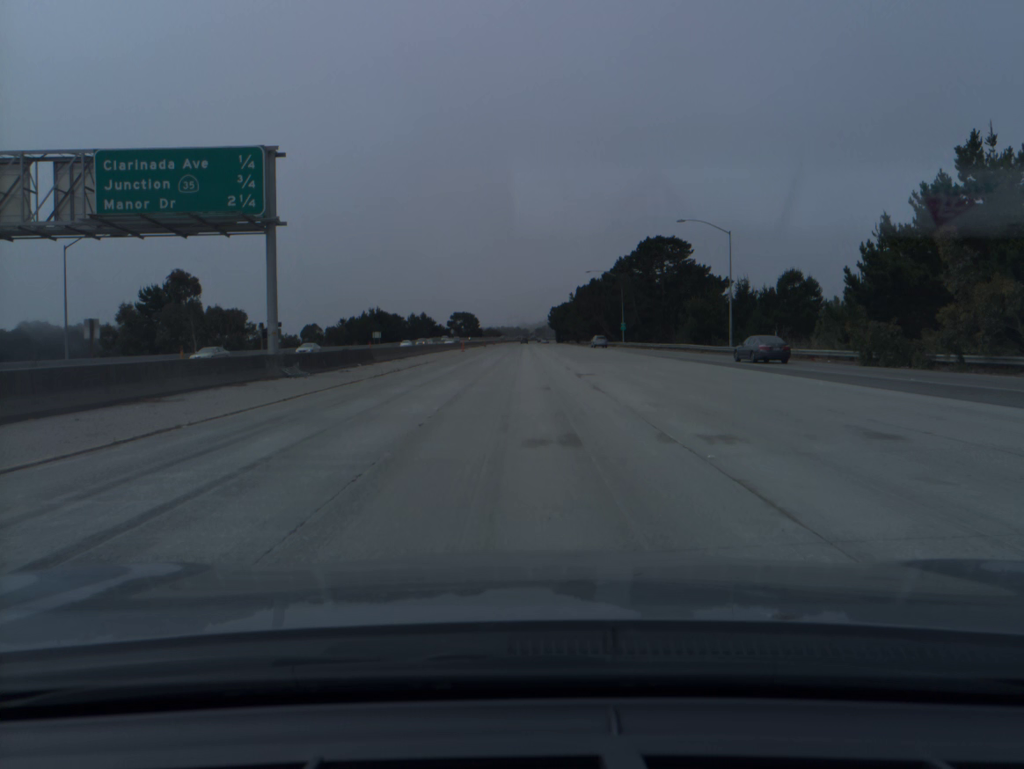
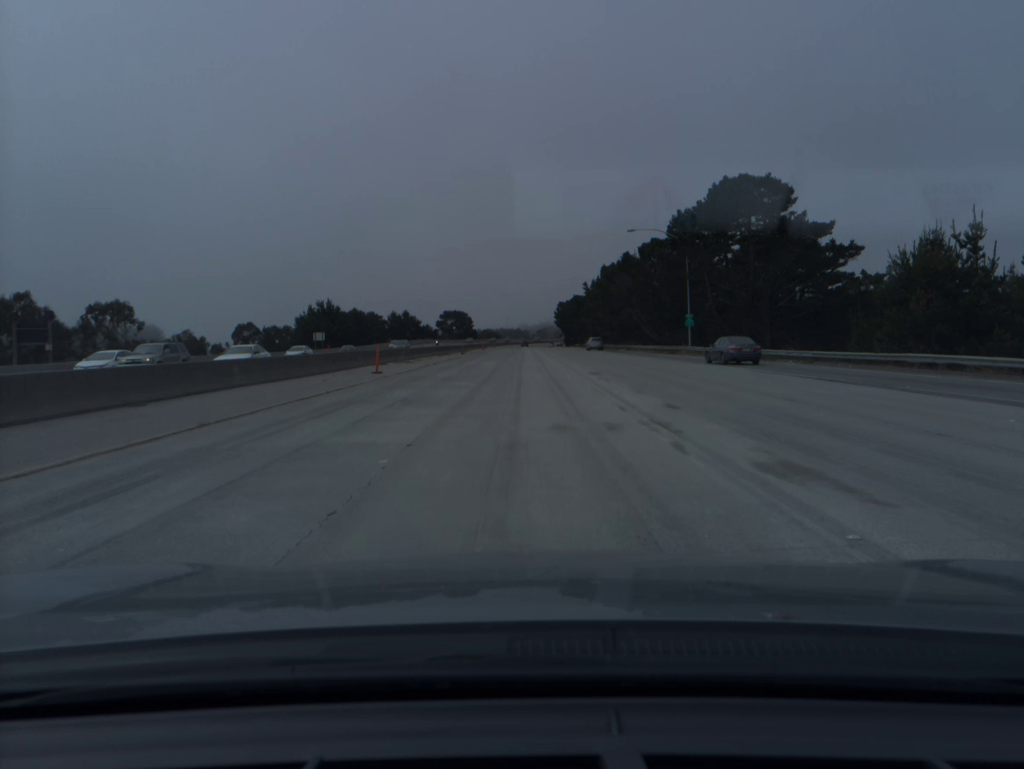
(0.0, +47.6) m; 0°
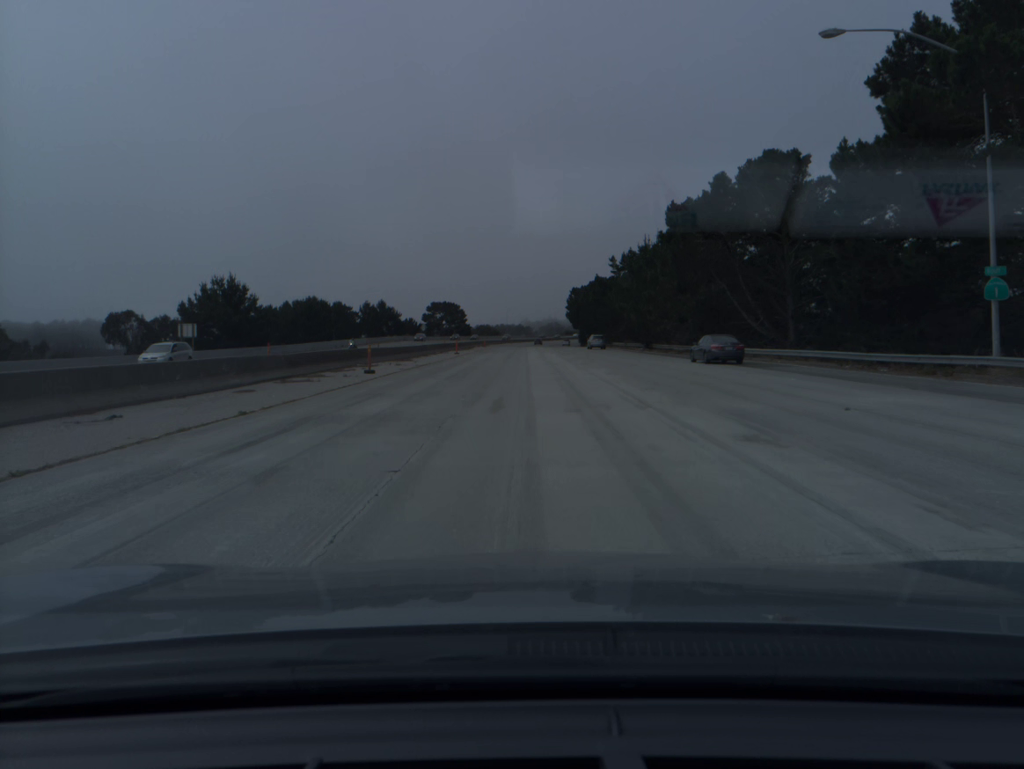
(-0.1, +47.6) m; 0°
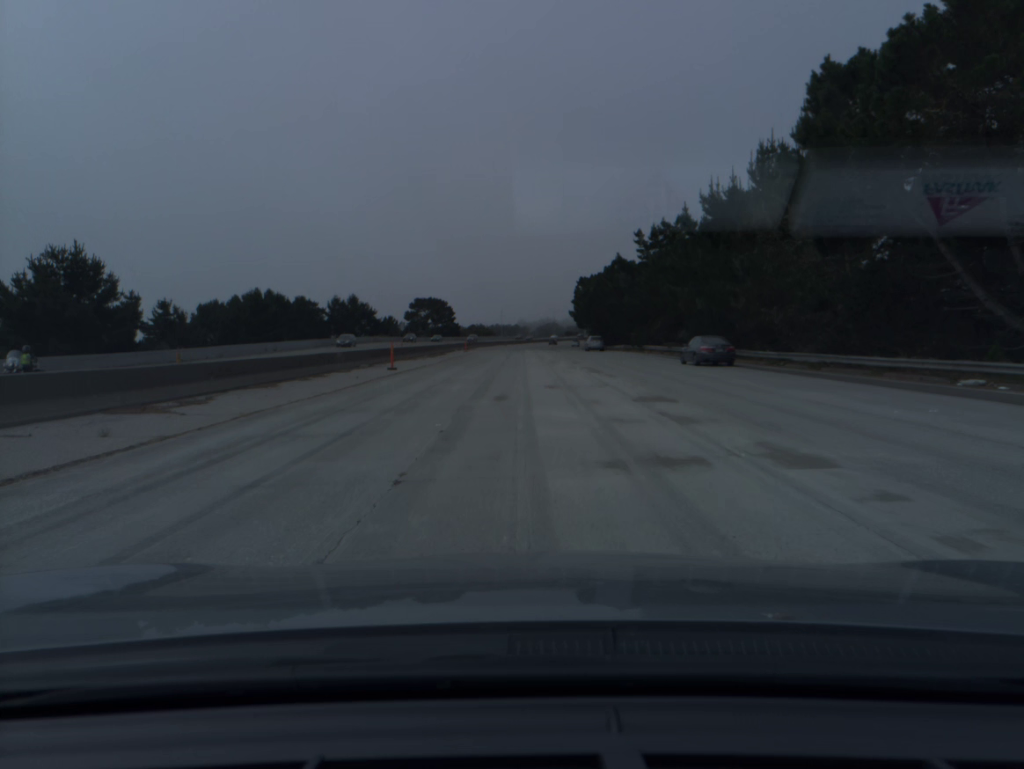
(+0.1, +31.2) m; 0°
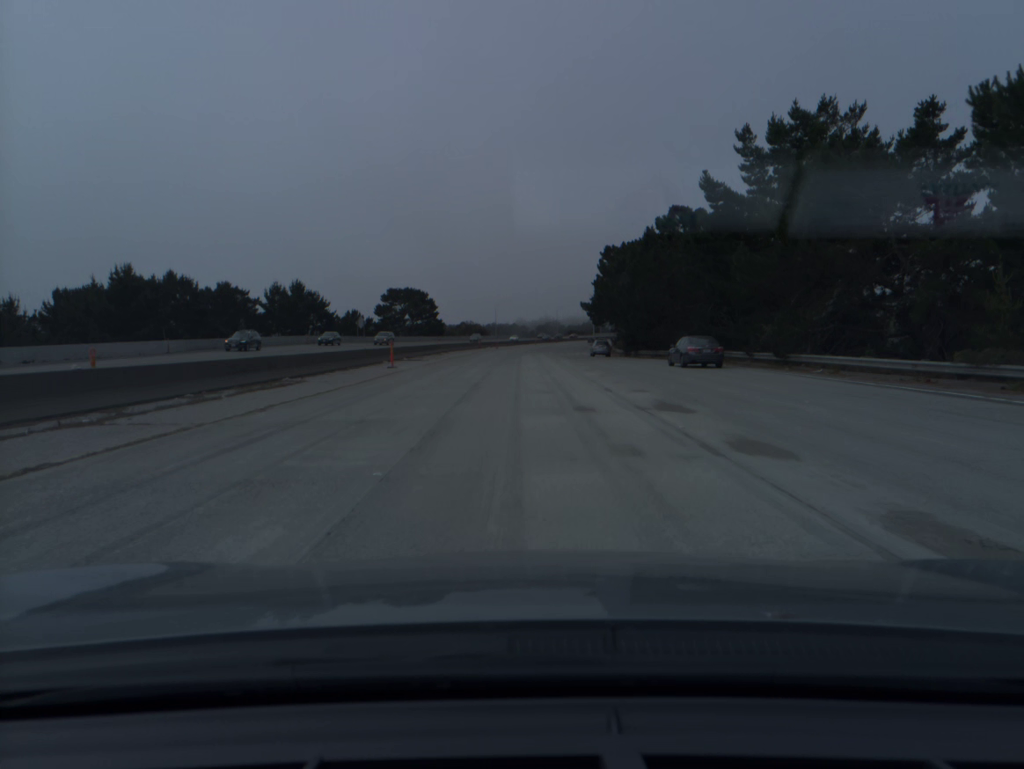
(+0.1, +46.0) m; 0°
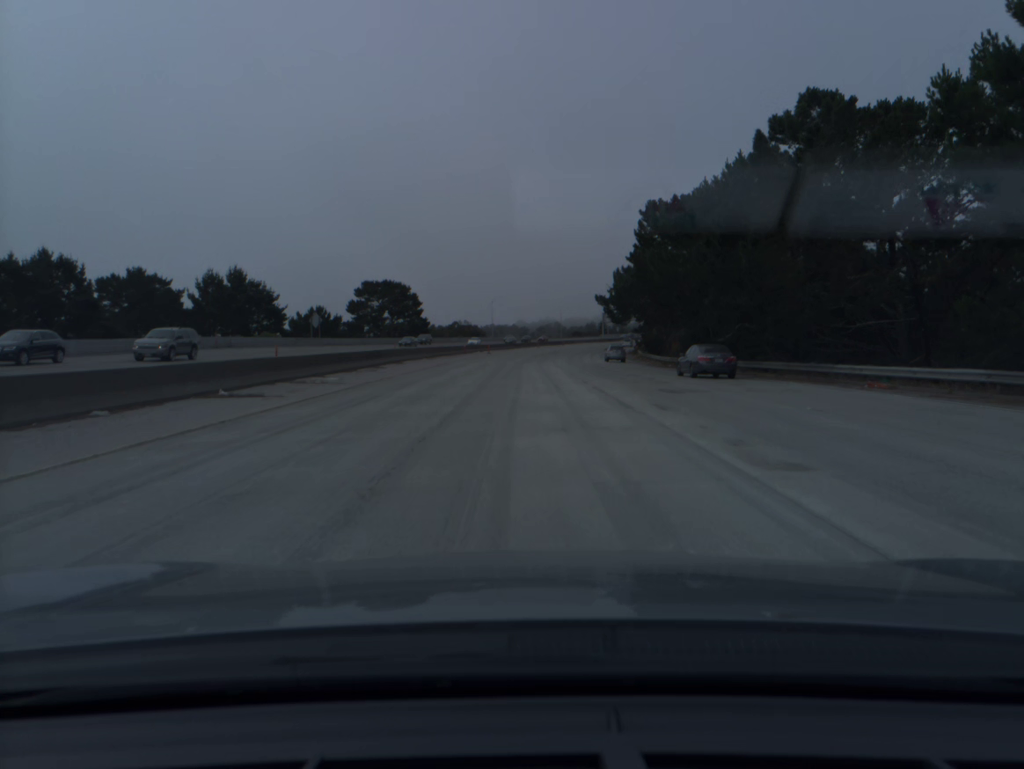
(0.0, +30.6) m; 0°
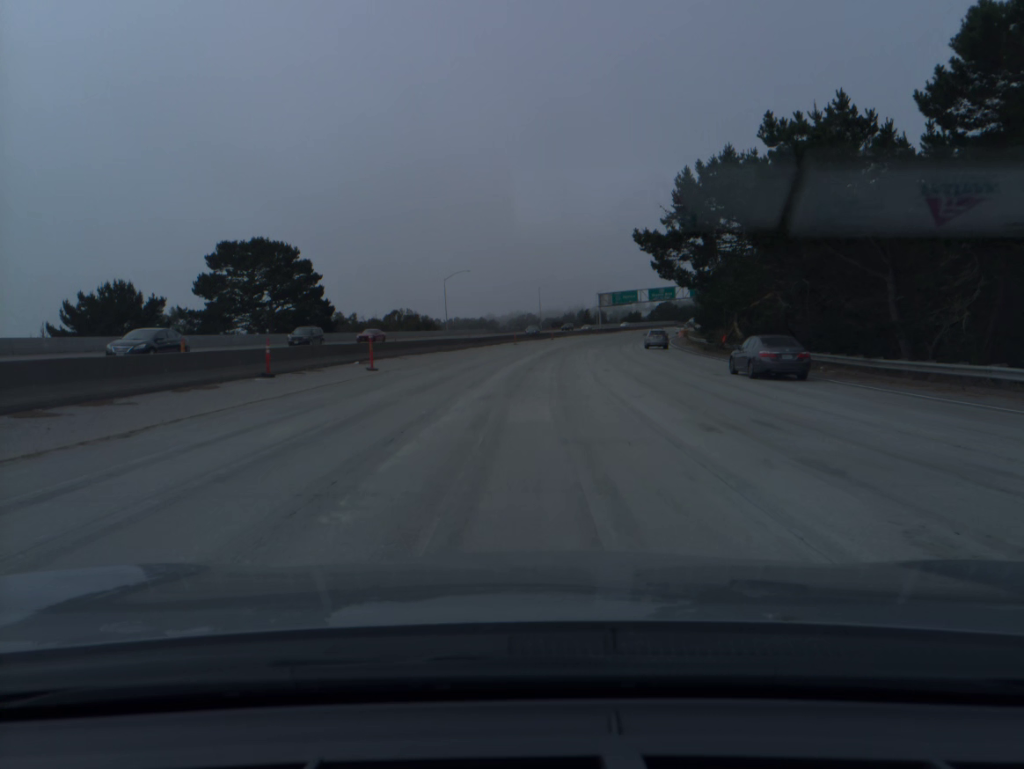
(+0.5, +61.5) m; +2°
